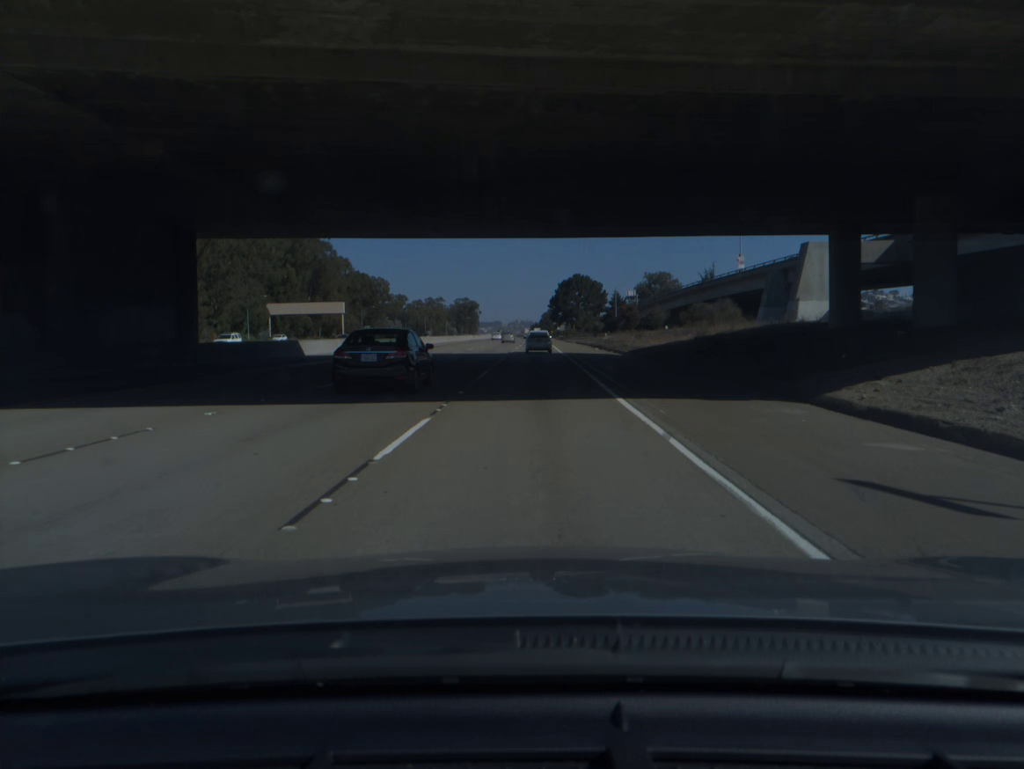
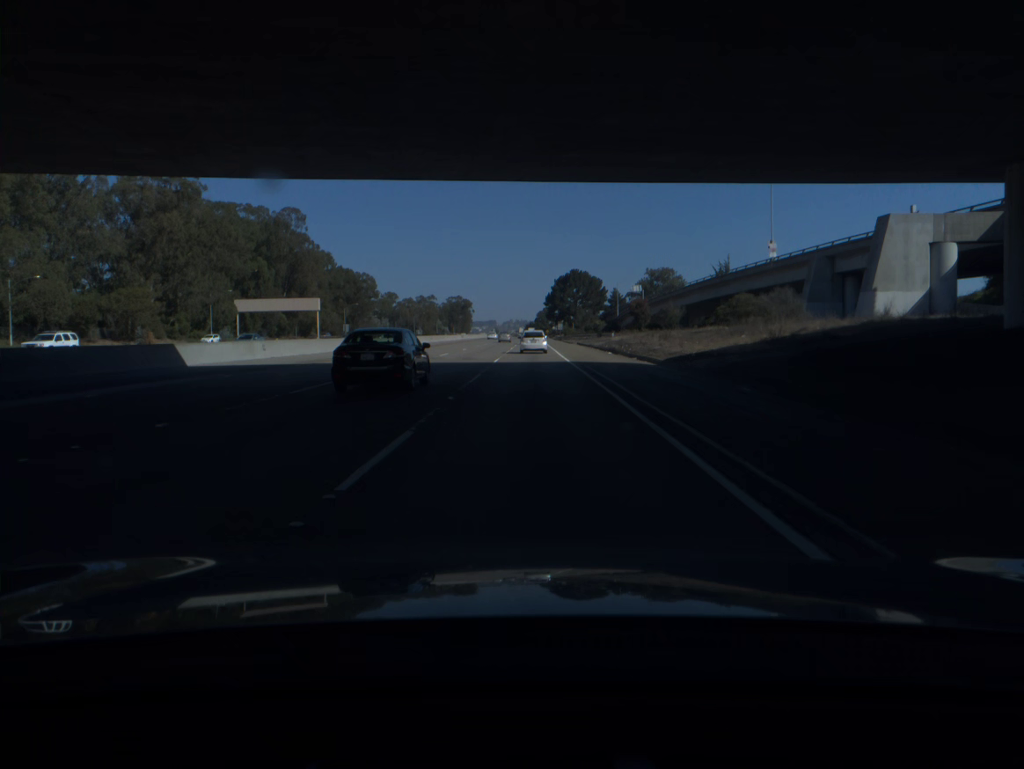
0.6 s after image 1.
(+0.1, +16.3) m; 0°
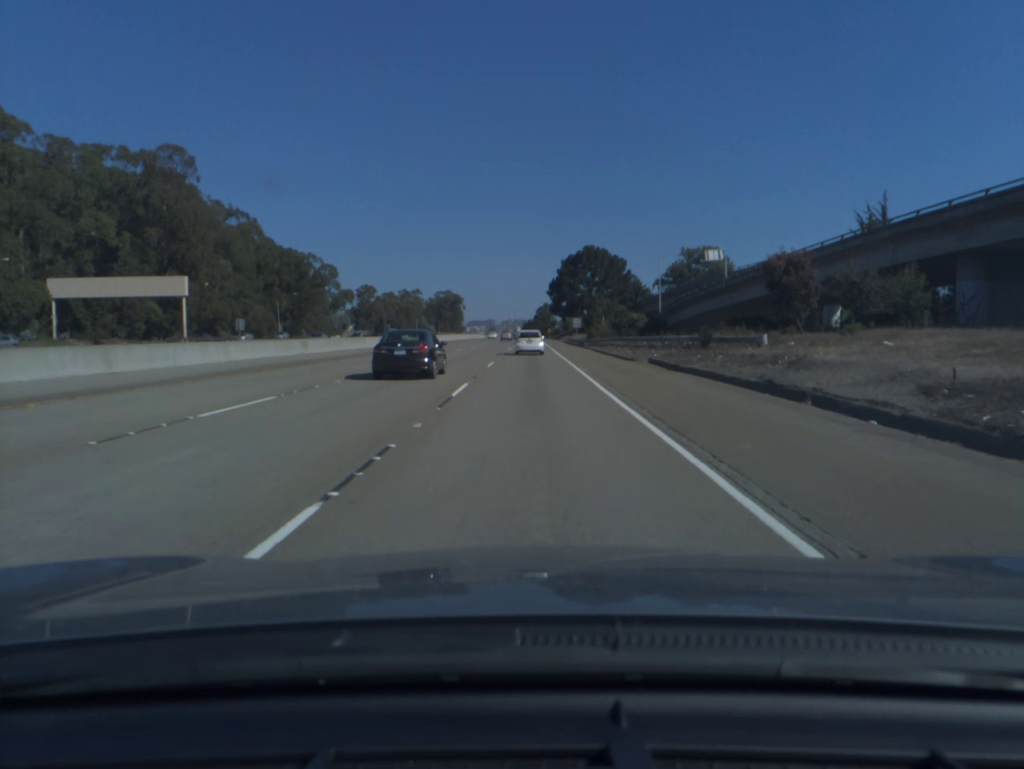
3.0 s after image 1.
(0.0, +62.8) m; 0°
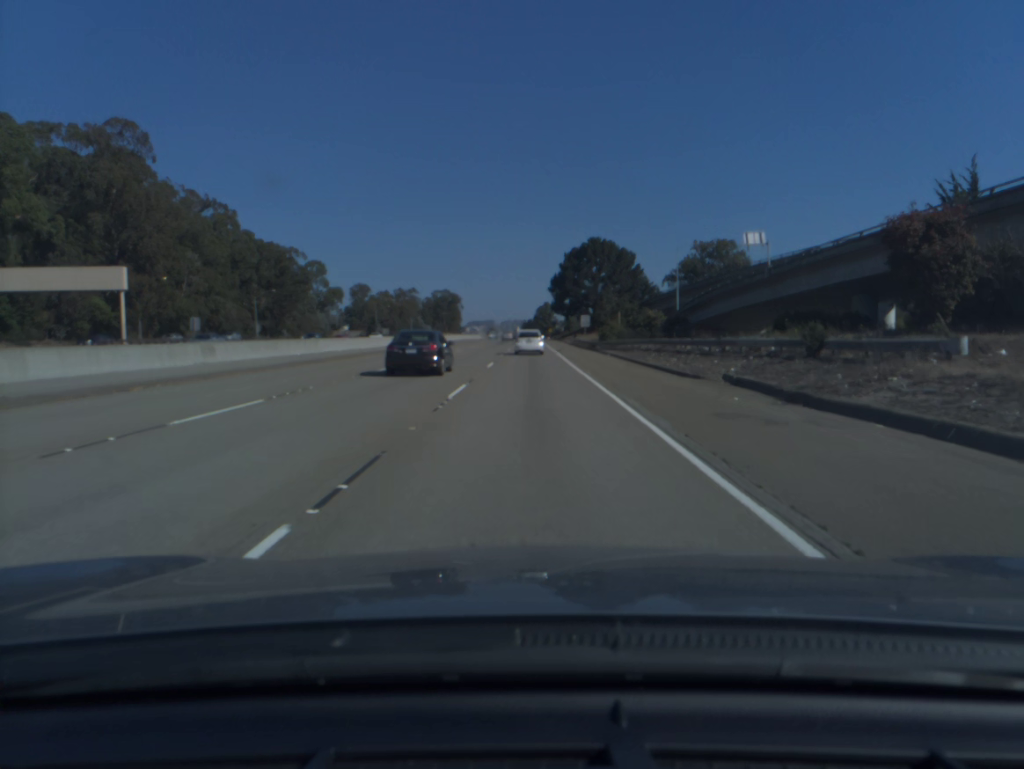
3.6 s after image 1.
(0.0, +15.2) m; 0°
